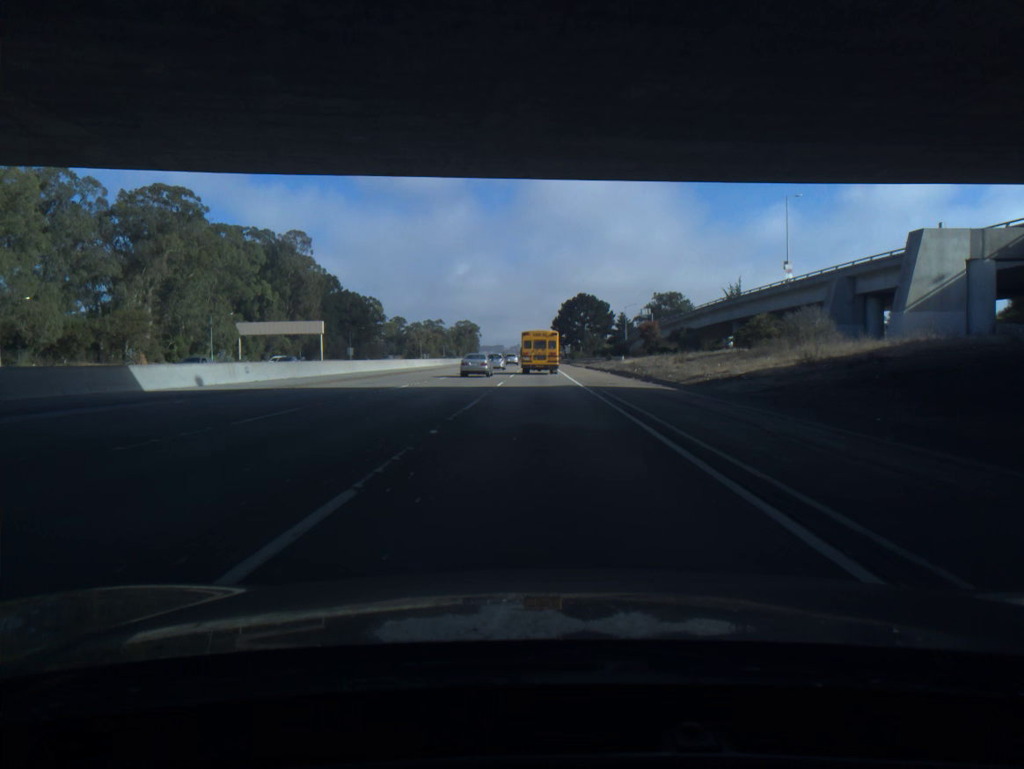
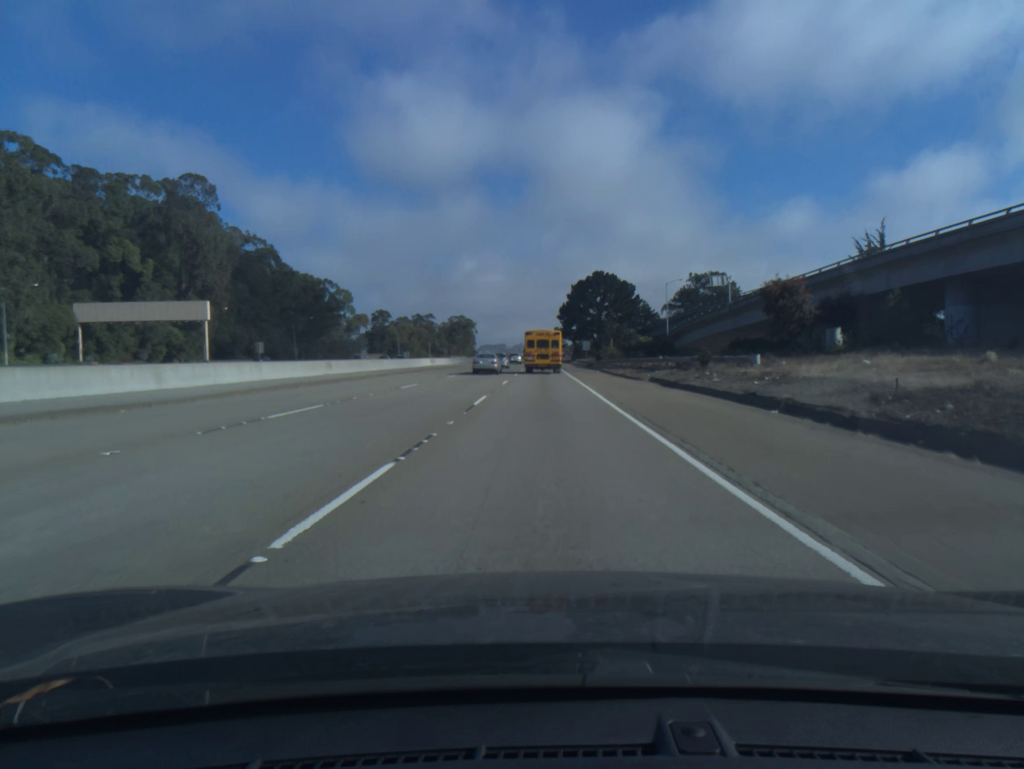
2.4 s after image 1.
(-0.1, +56.3) m; 0°
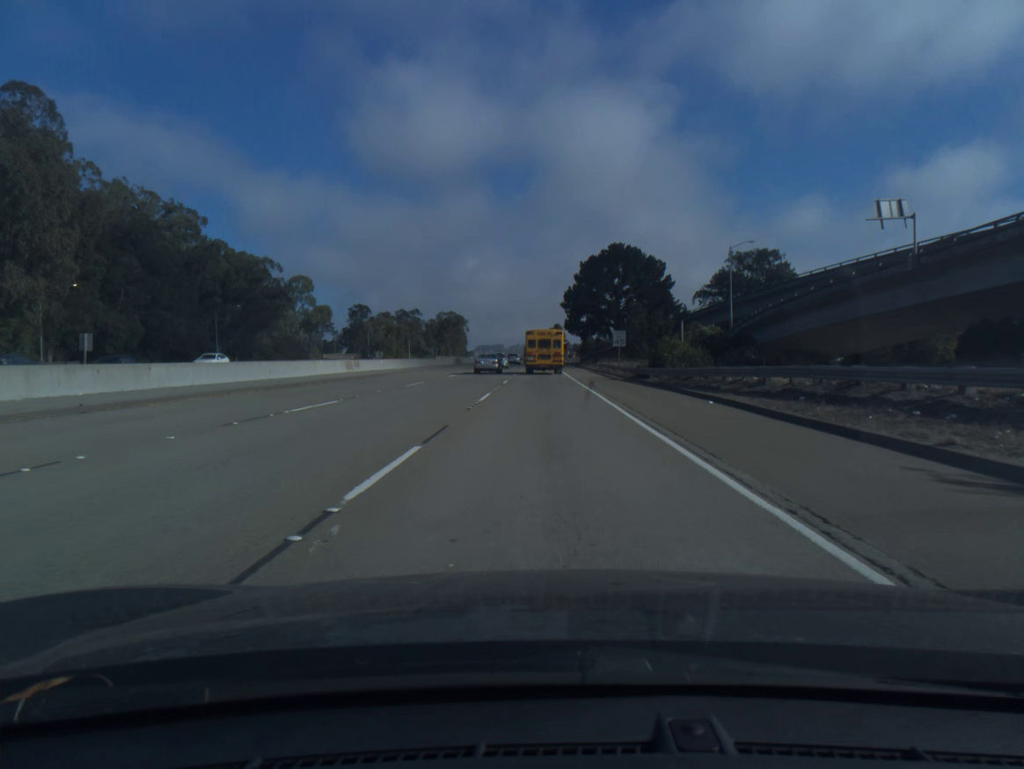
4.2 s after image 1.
(0.0, +42.3) m; 0°
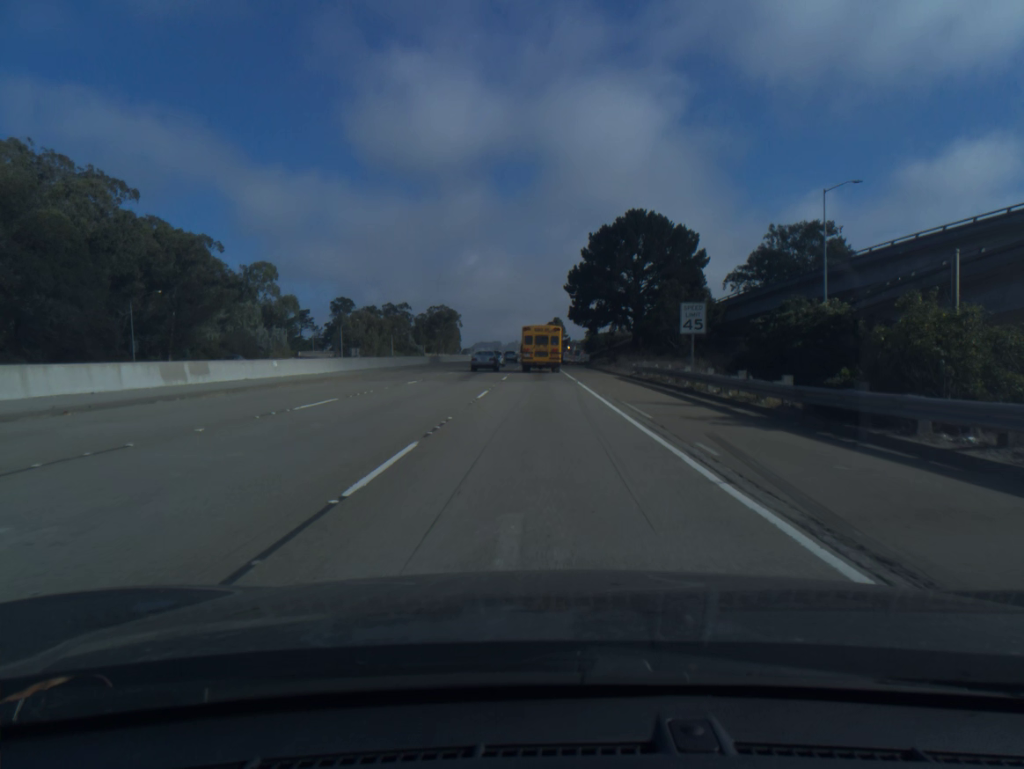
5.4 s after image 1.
(0.0, +28.0) m; 0°
